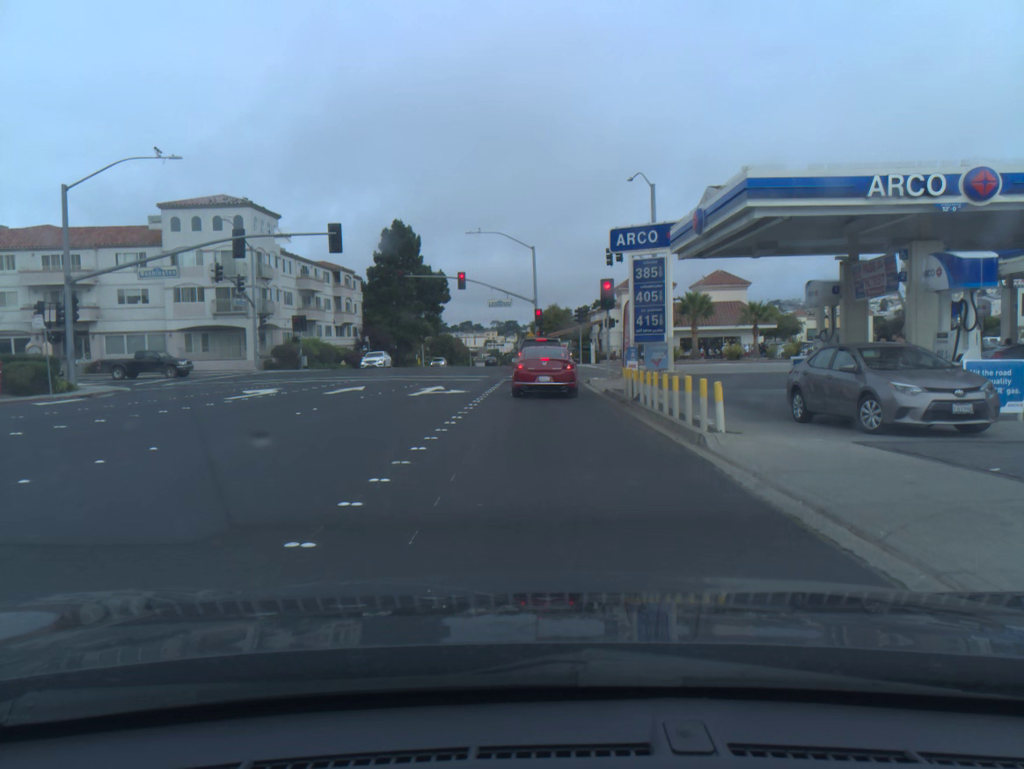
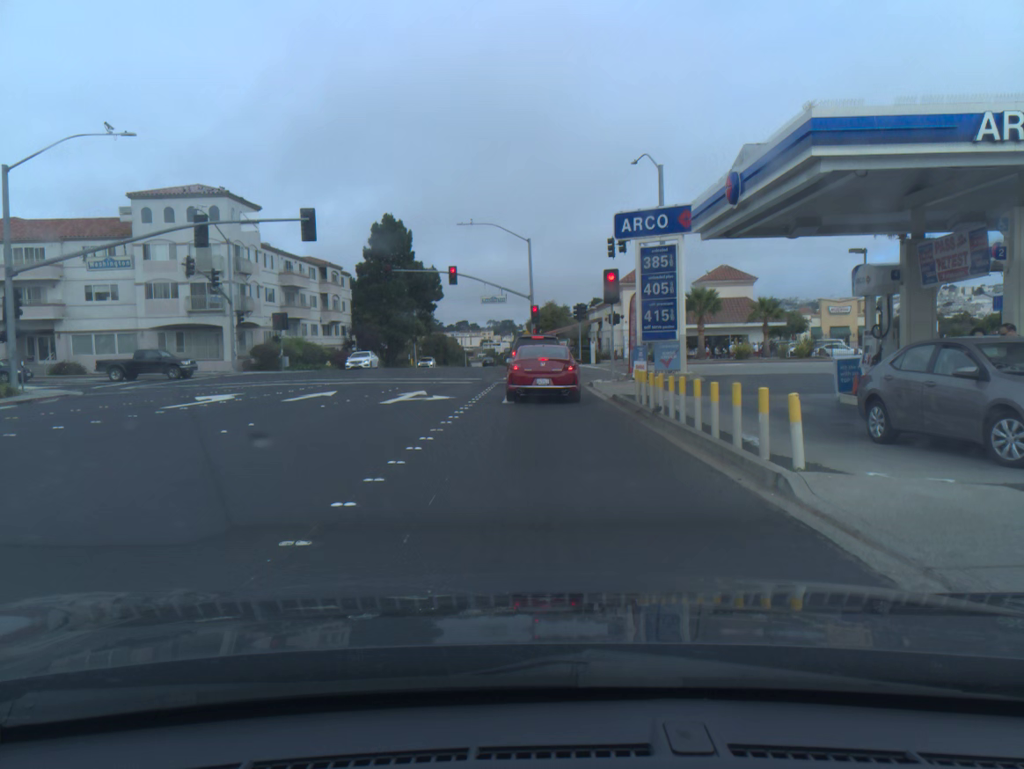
(0.0, +3.6) m; 0°
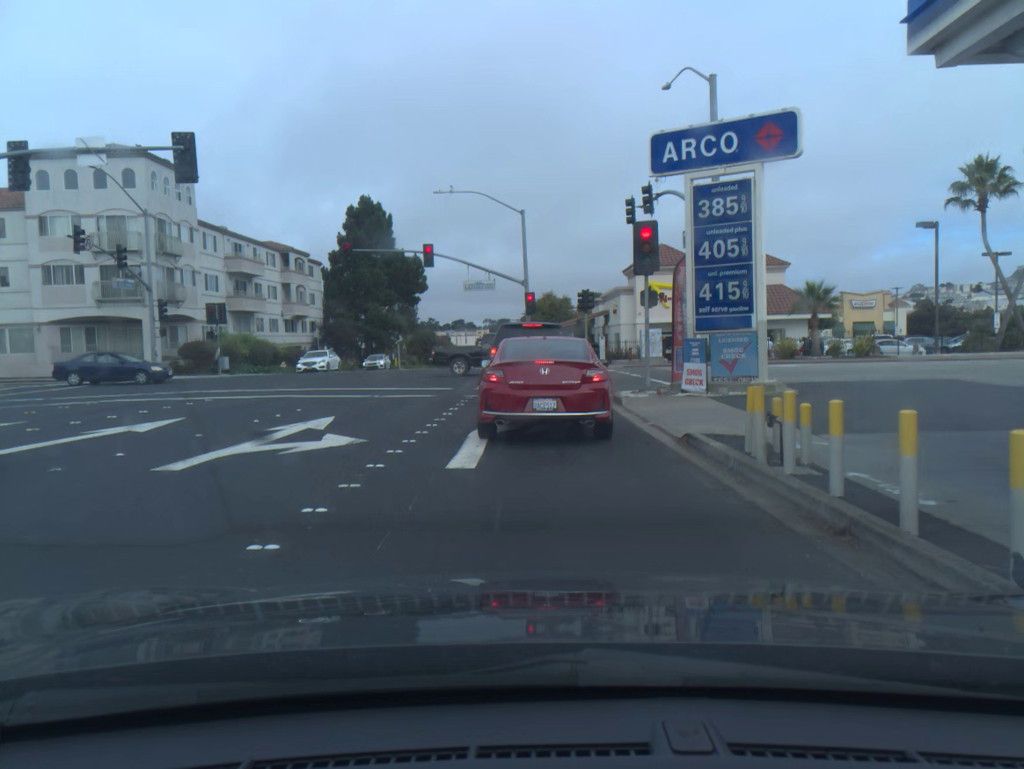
(+0.1, +11.4) m; +1°
